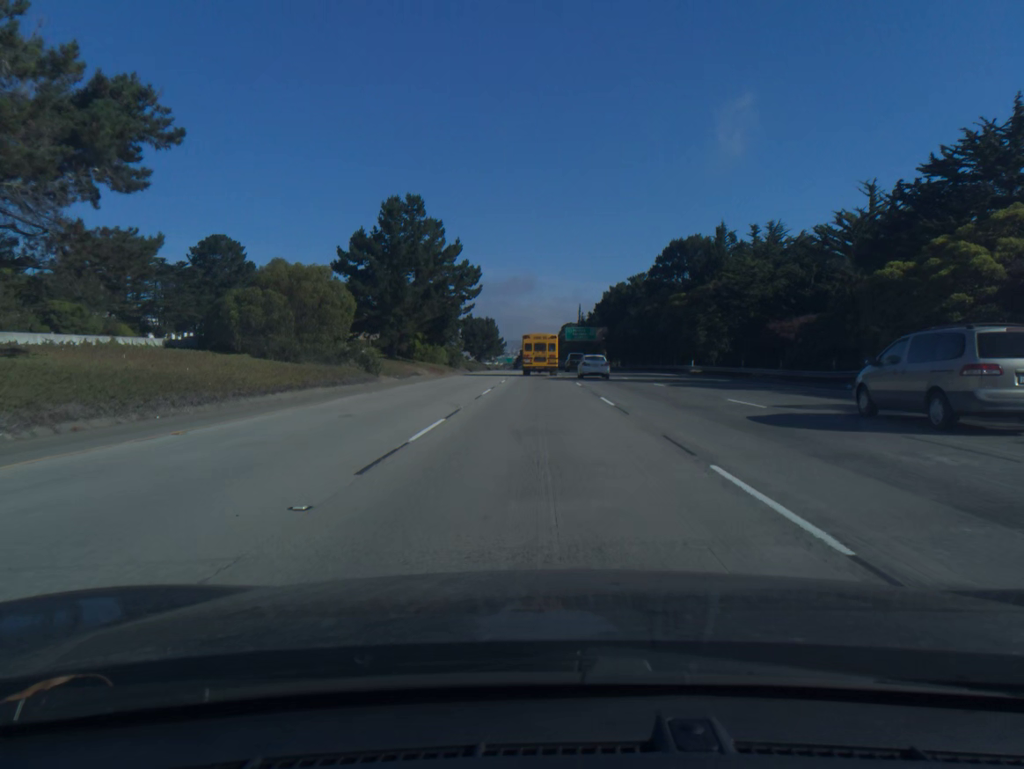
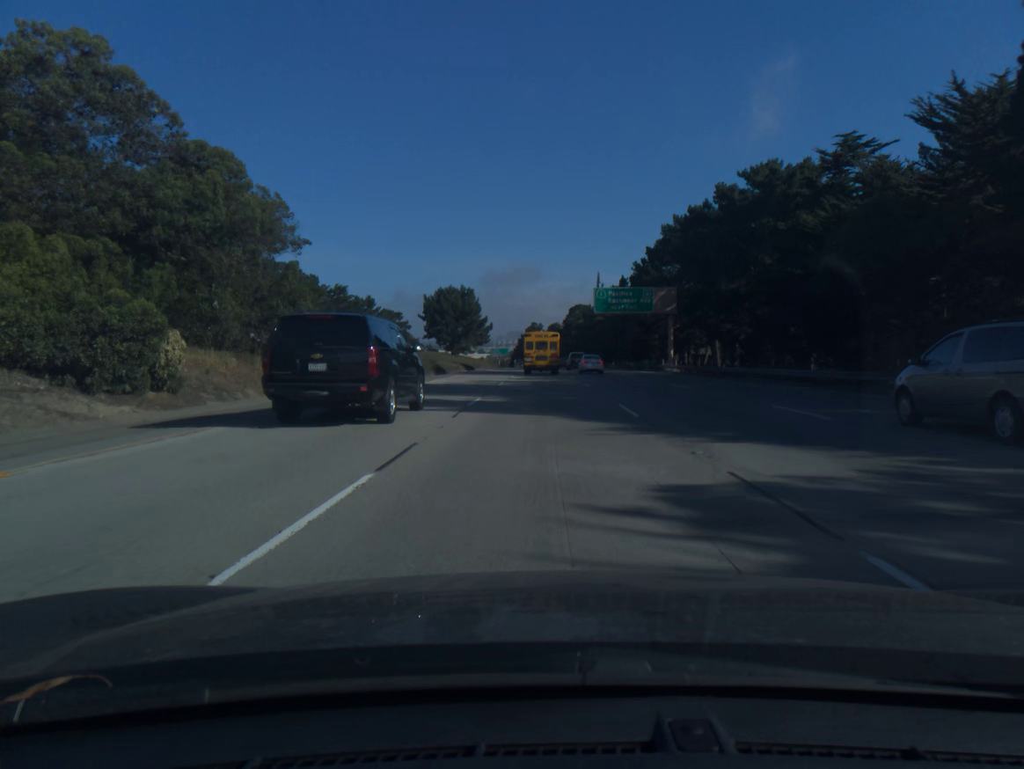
(-0.3, +77.0) m; 0°
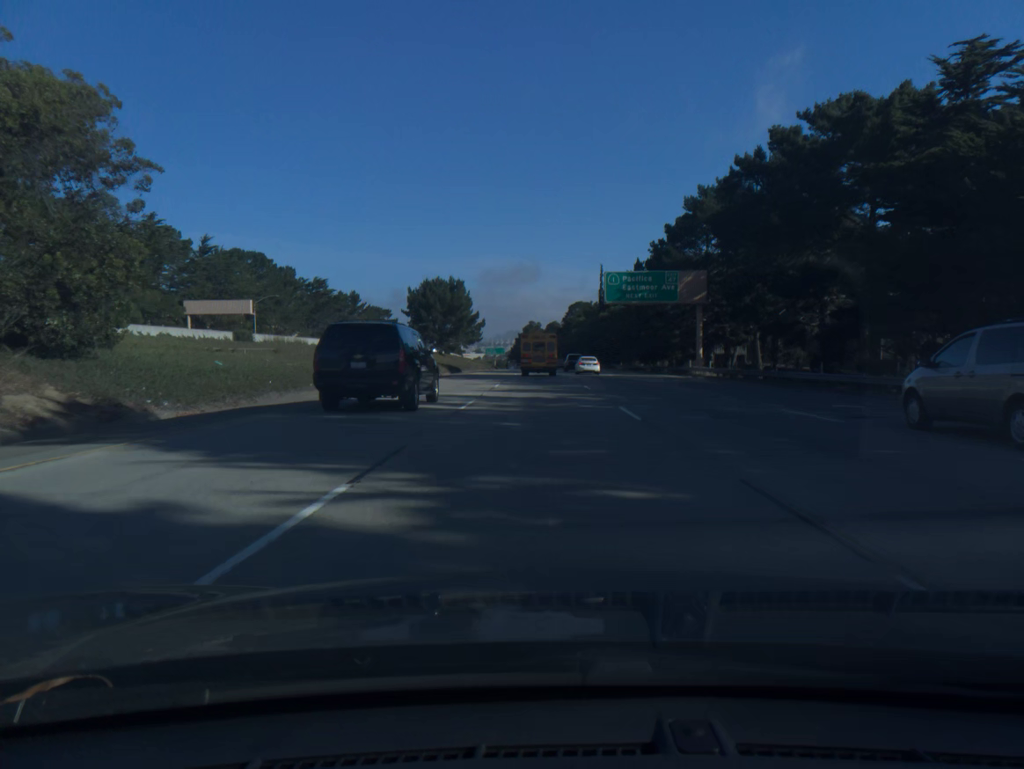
(0.0, +15.4) m; 0°
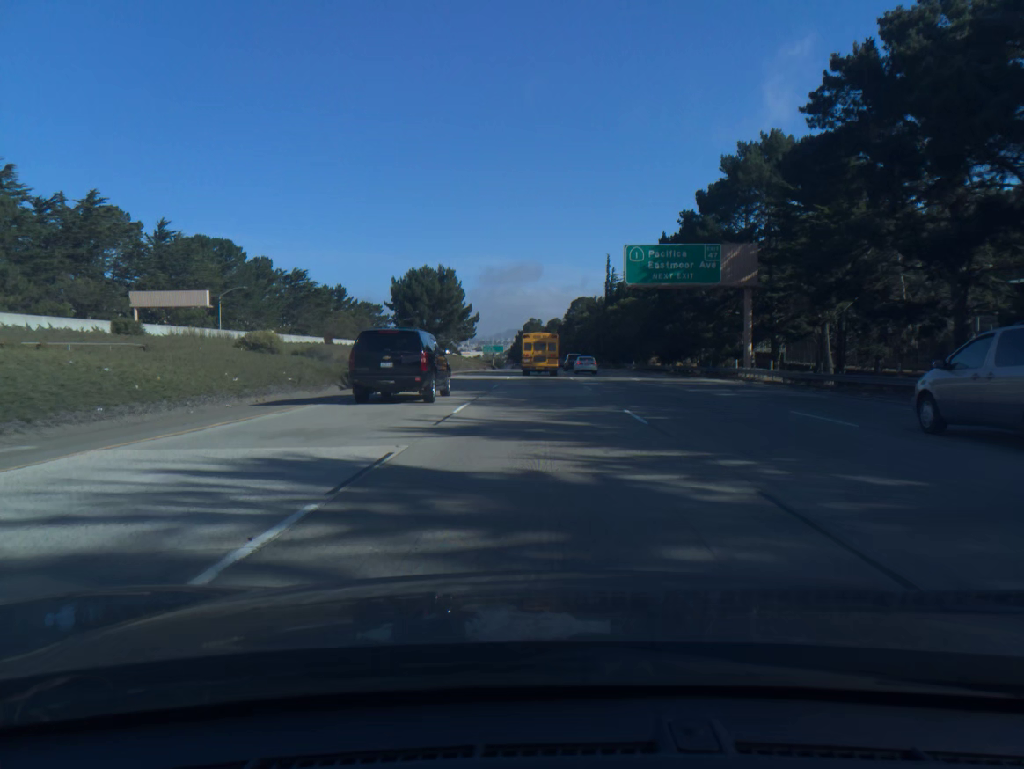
(0.0, +15.4) m; 0°
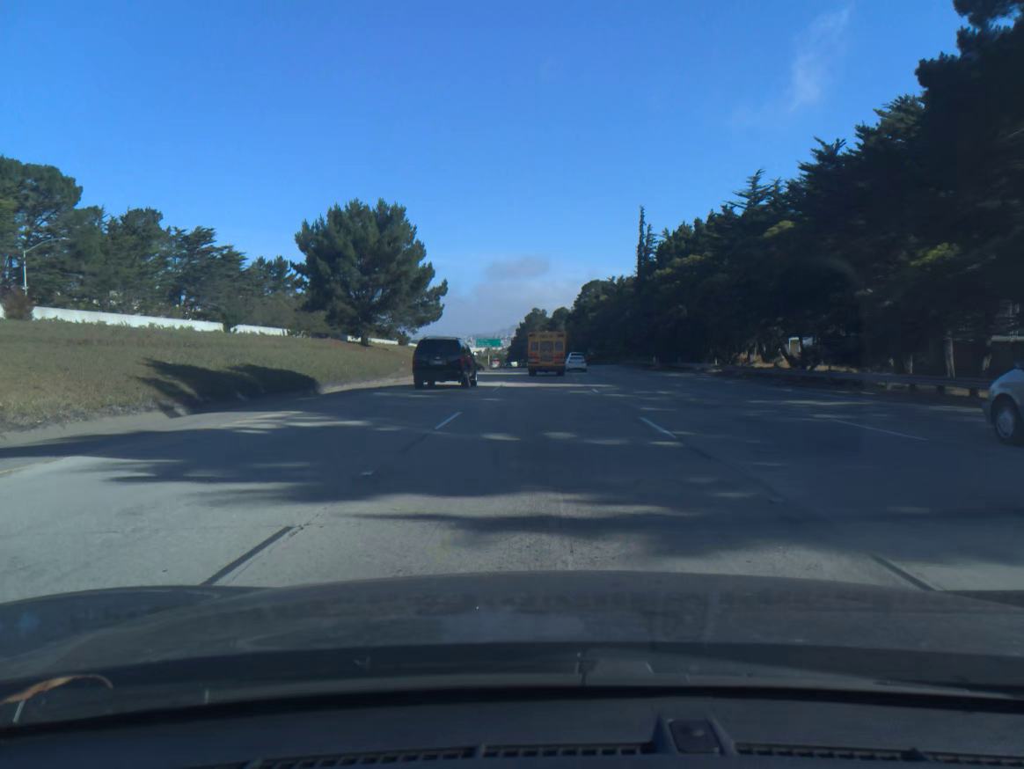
(-0.2, +46.1) m; 0°
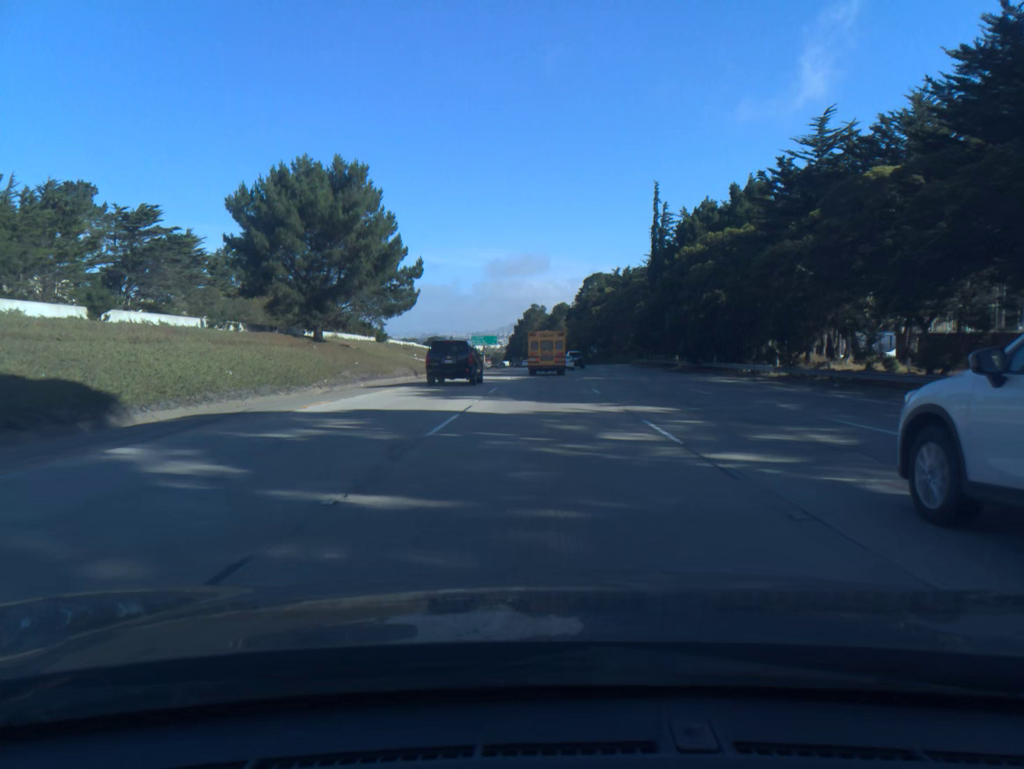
(0.0, +15.3) m; 0°
